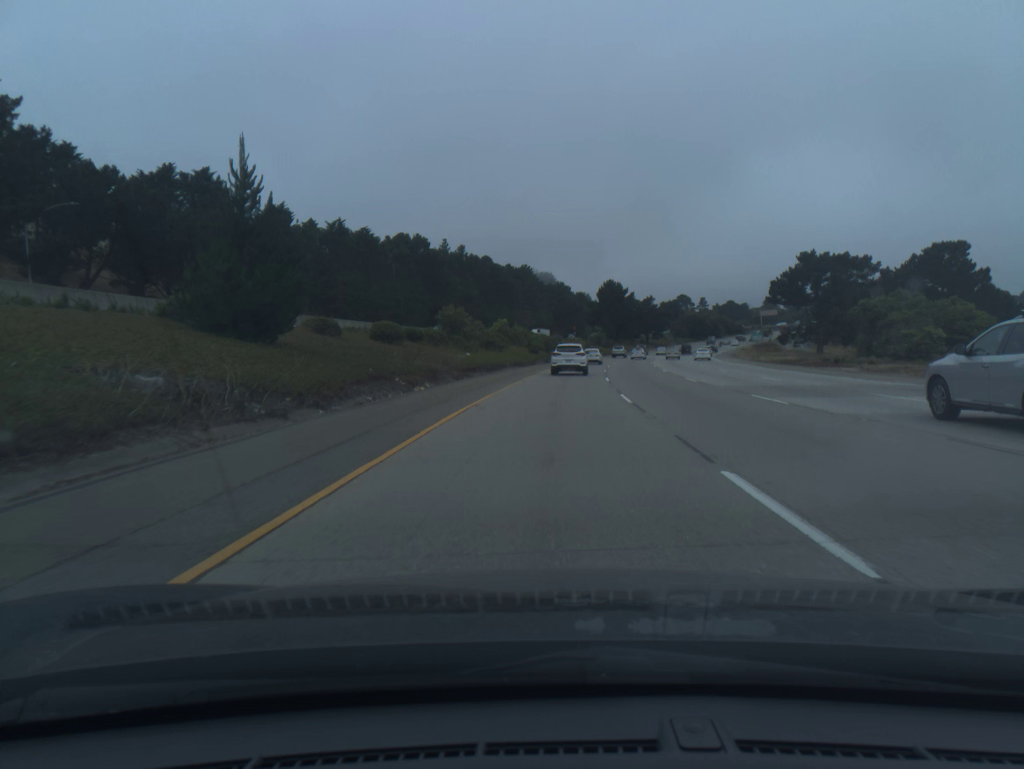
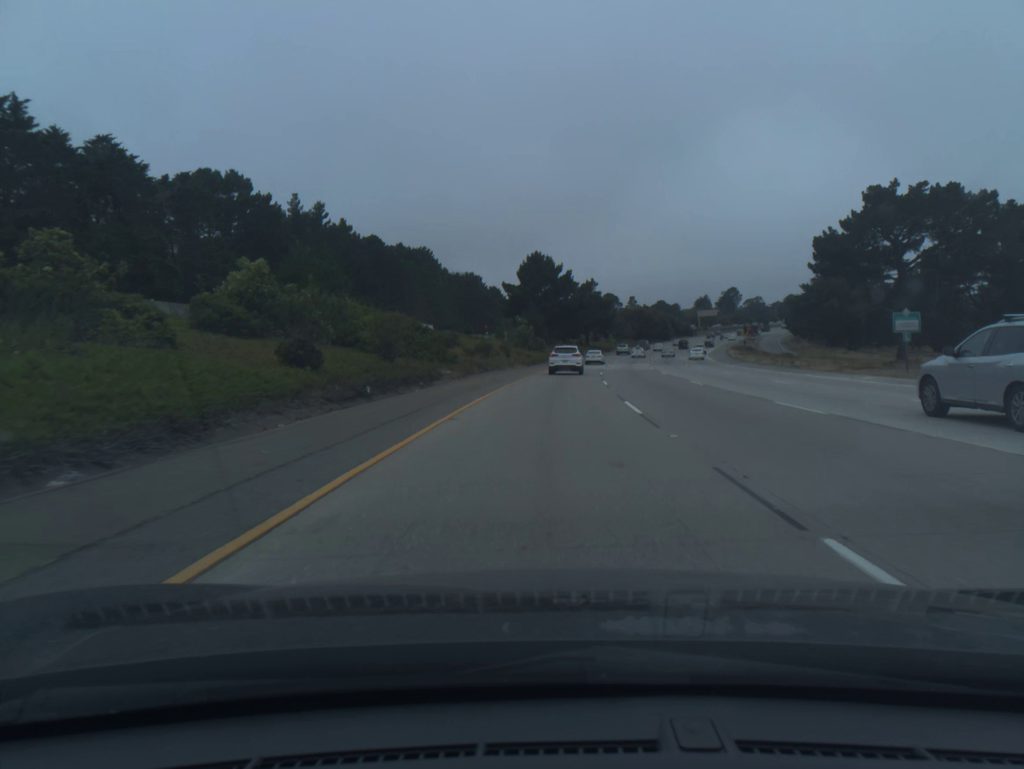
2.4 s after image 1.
(+3.2, +61.5) m; +6°
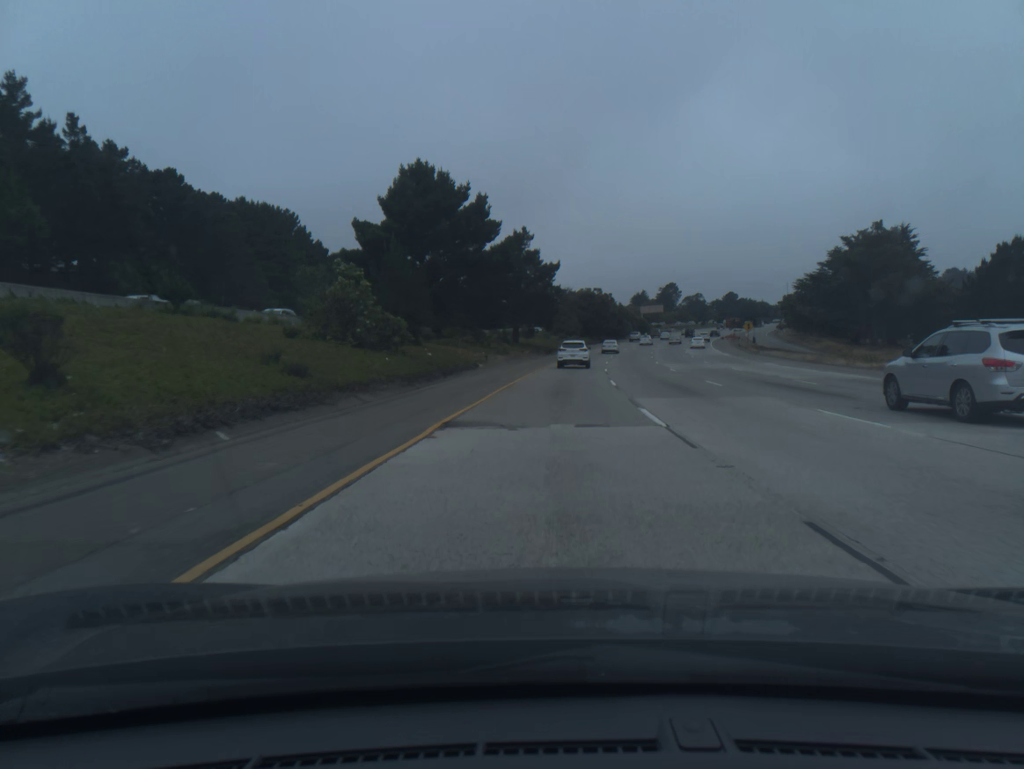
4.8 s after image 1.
(+2.7, +61.4) m; +5°
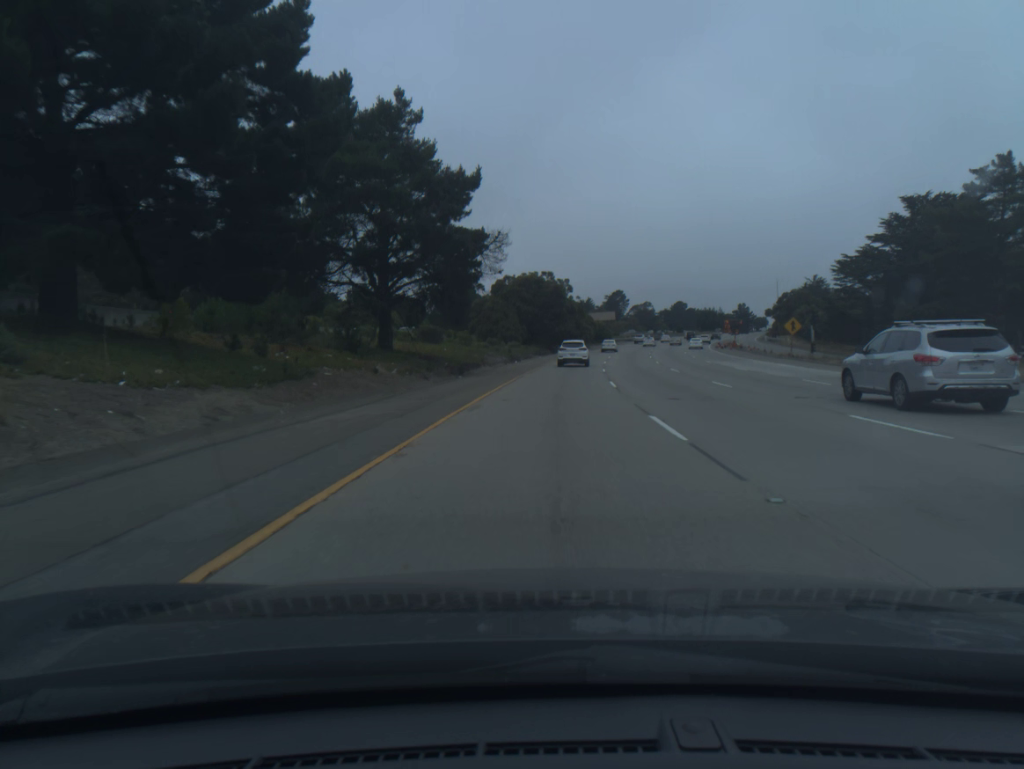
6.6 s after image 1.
(+1.9, +46.0) m; +5°
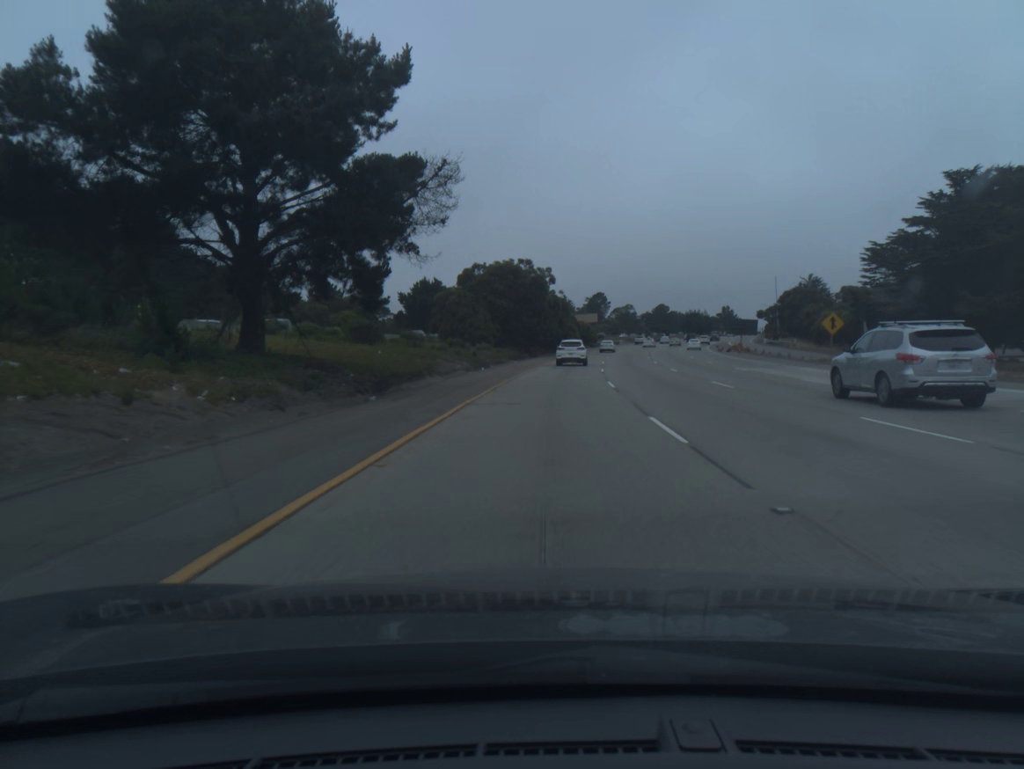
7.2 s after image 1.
(+0.2, +15.3) m; +1°
